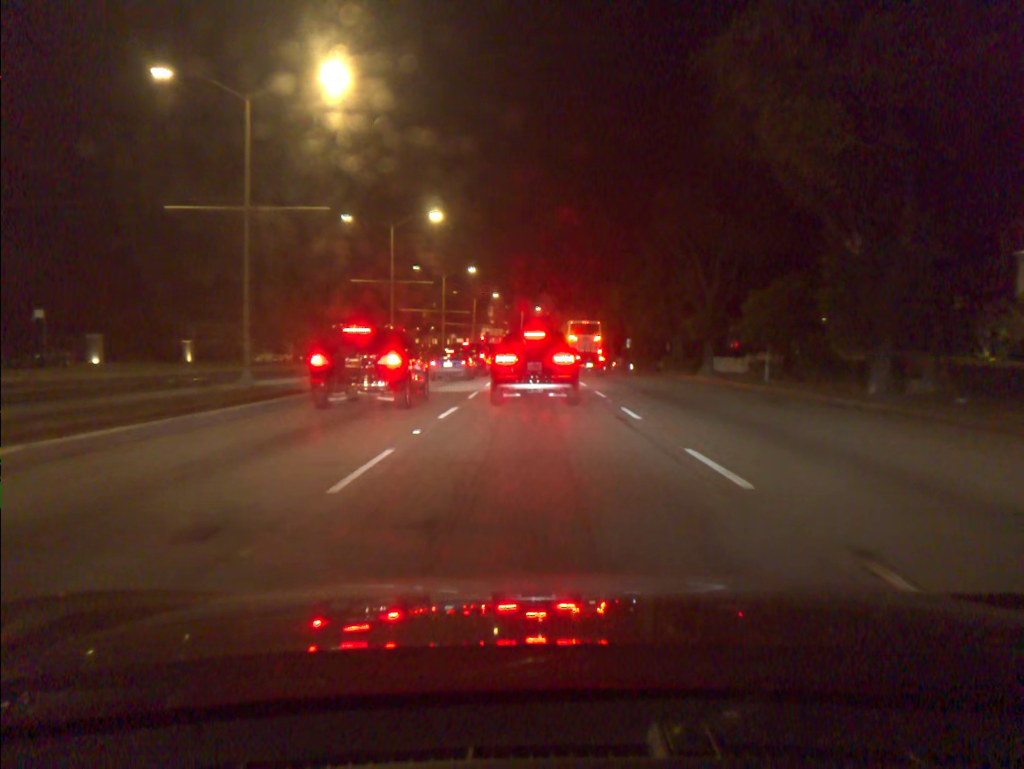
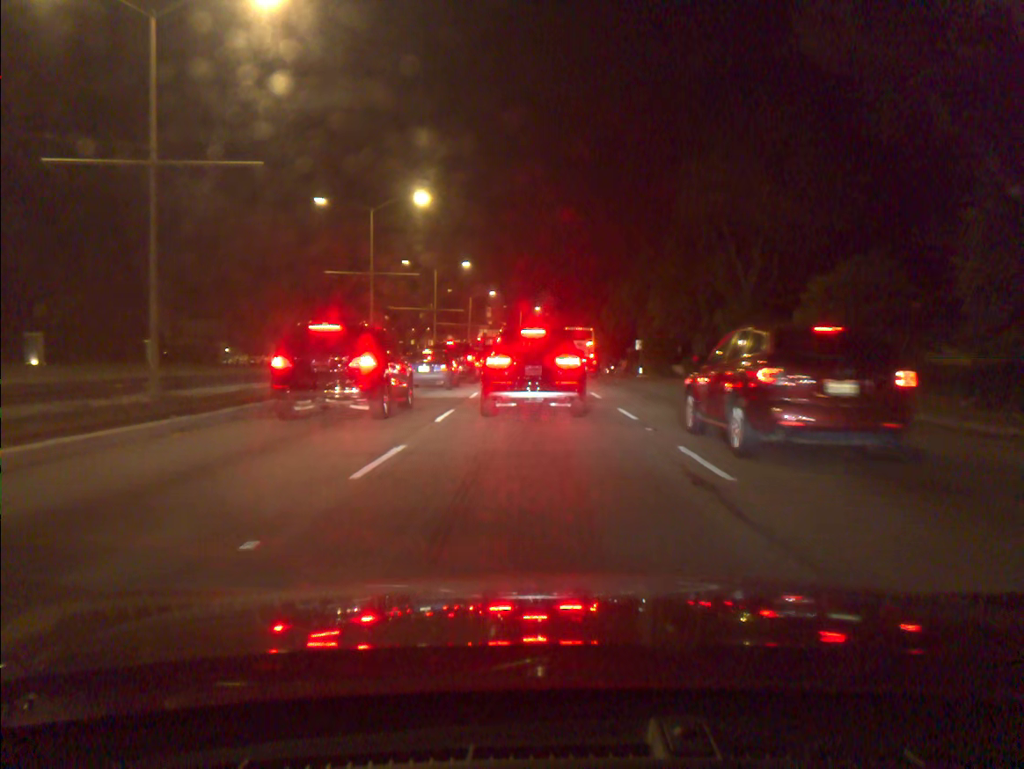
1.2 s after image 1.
(0.0, +6.8) m; 0°
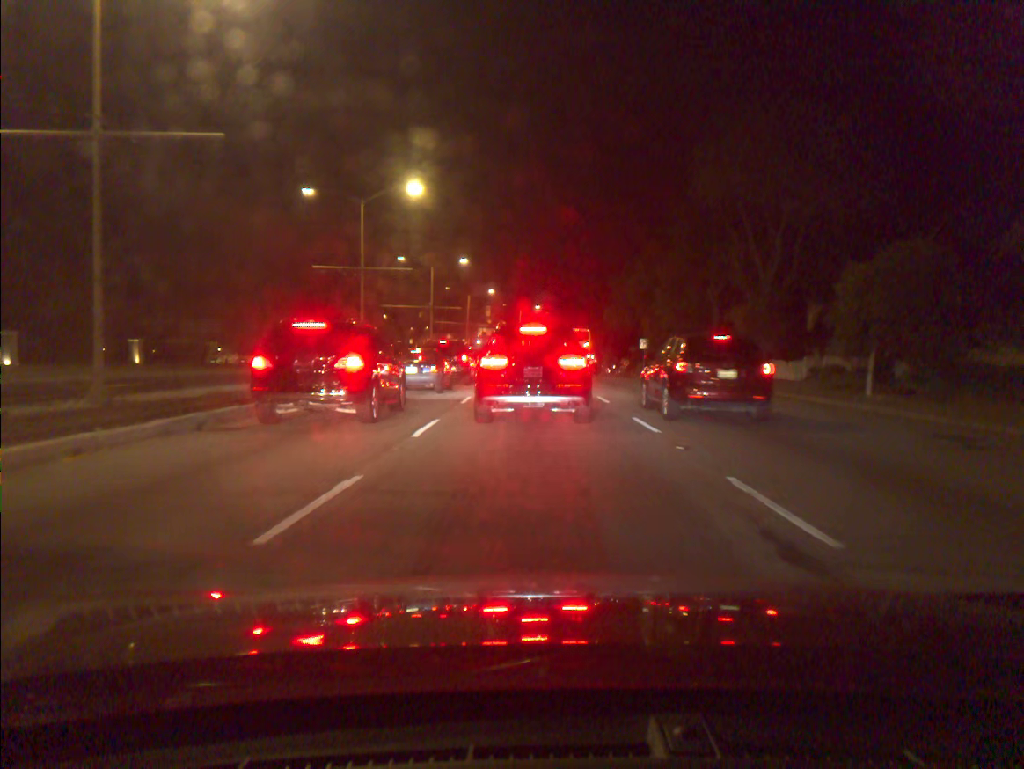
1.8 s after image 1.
(0.0, +2.7) m; 0°
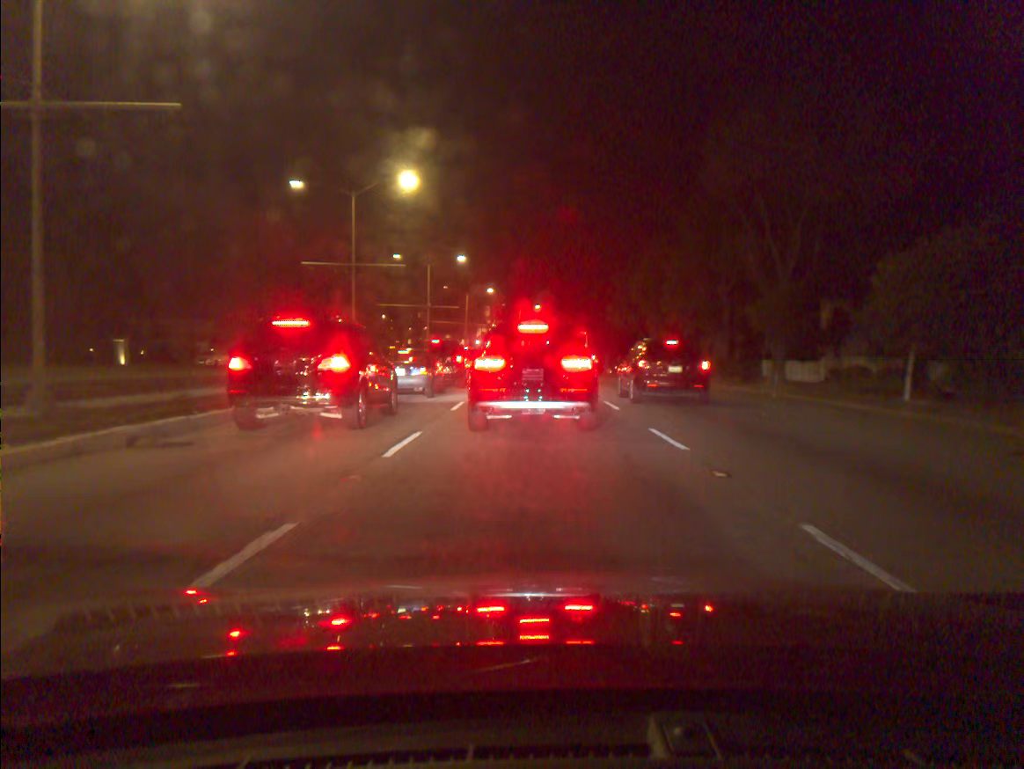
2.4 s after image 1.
(0.0, +2.2) m; 0°
